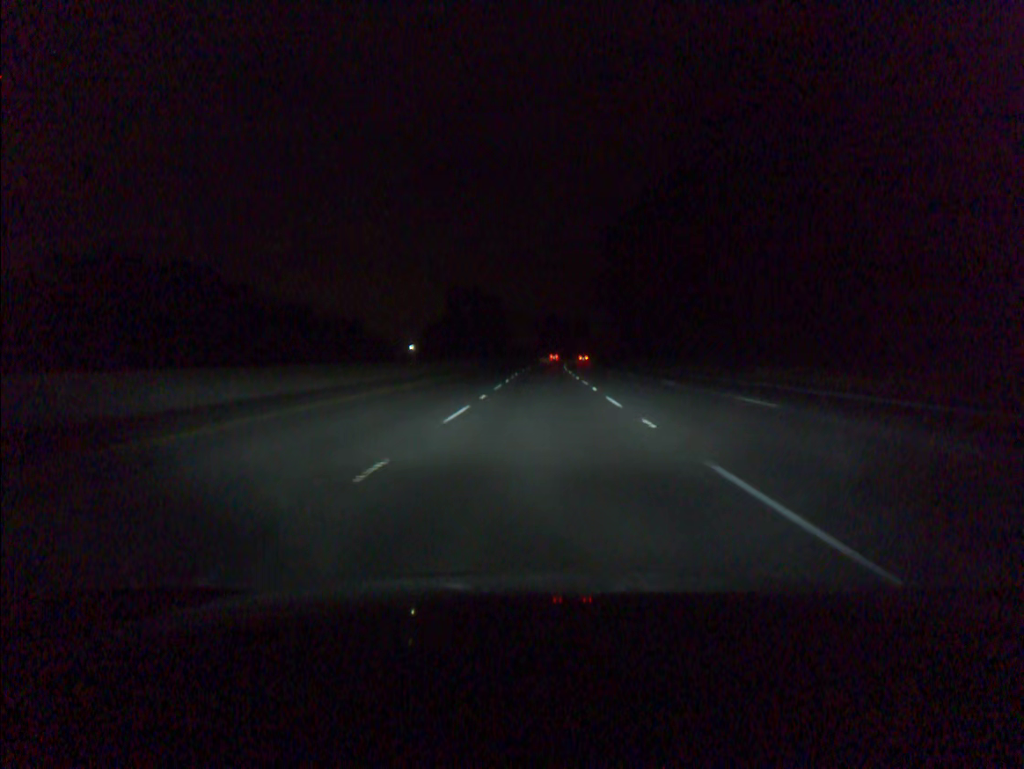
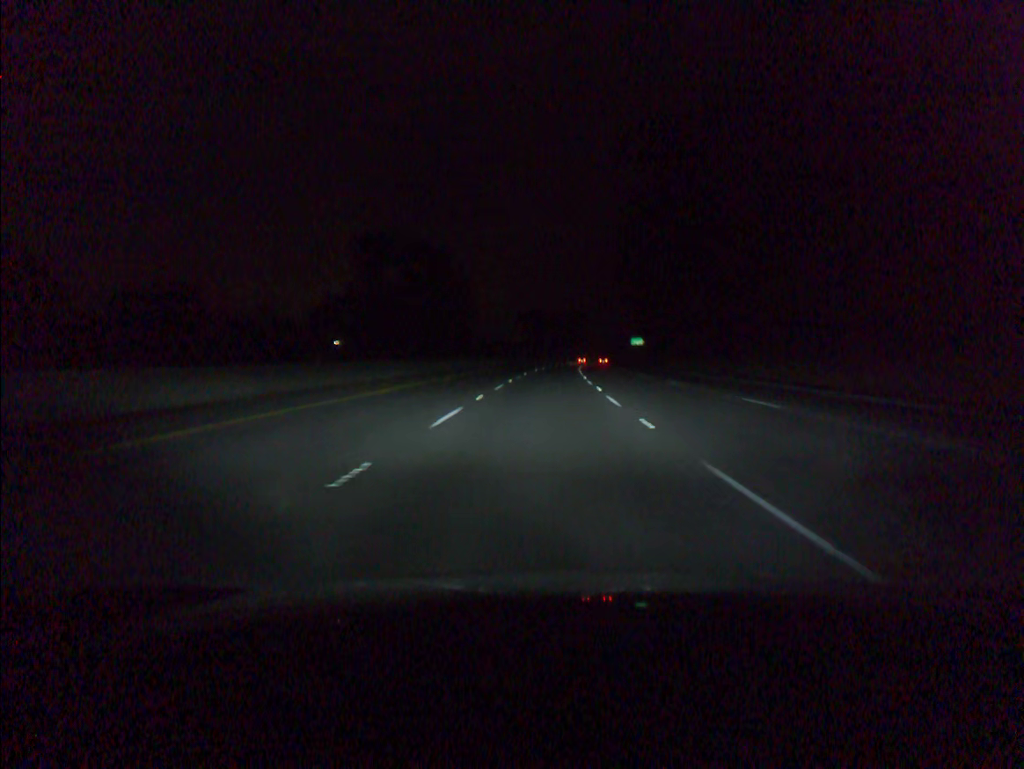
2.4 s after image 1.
(+0.5, +73.2) m; +1°
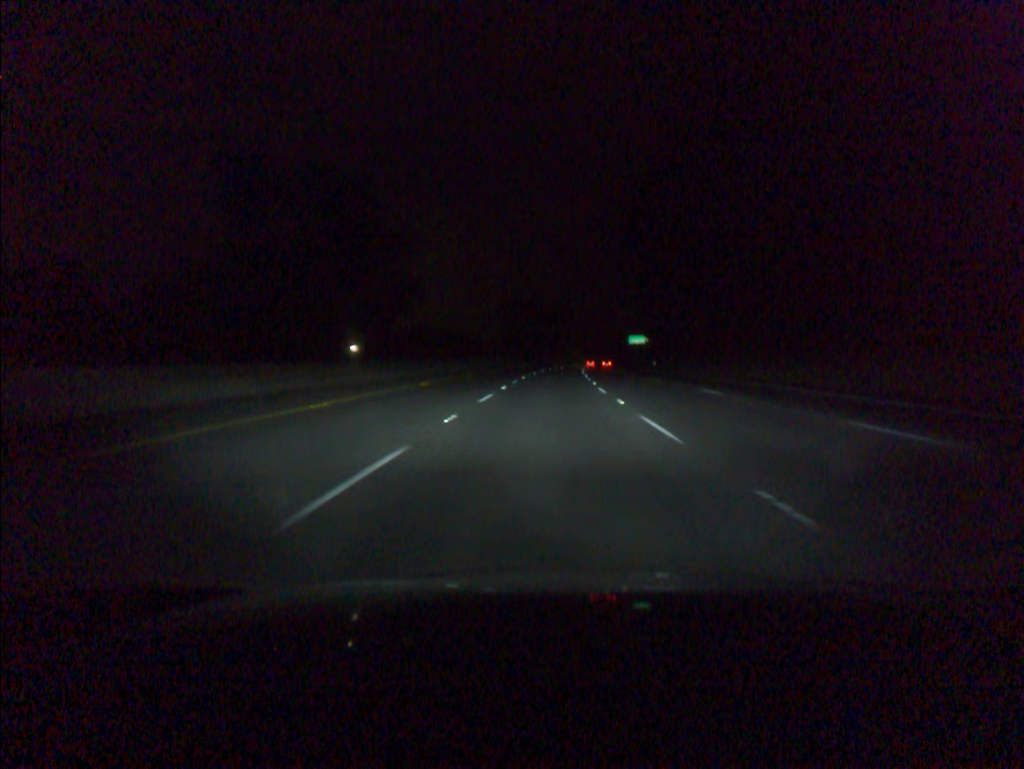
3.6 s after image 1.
(+0.3, +36.6) m; +1°
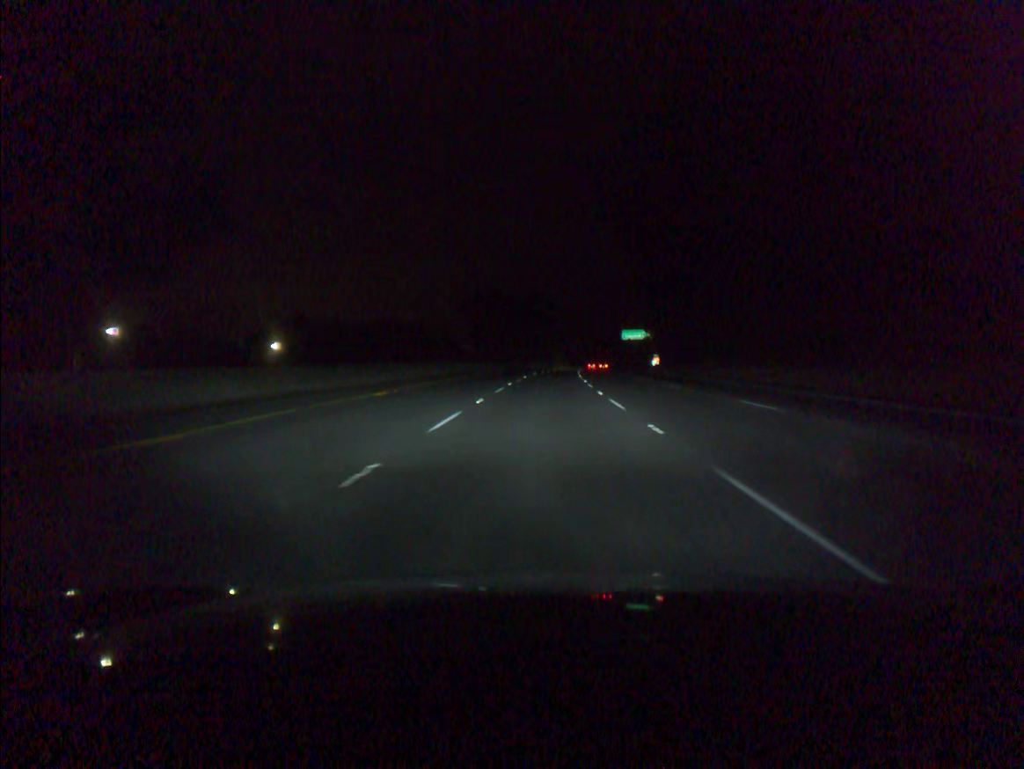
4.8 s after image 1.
(+0.6, +36.6) m; +2°
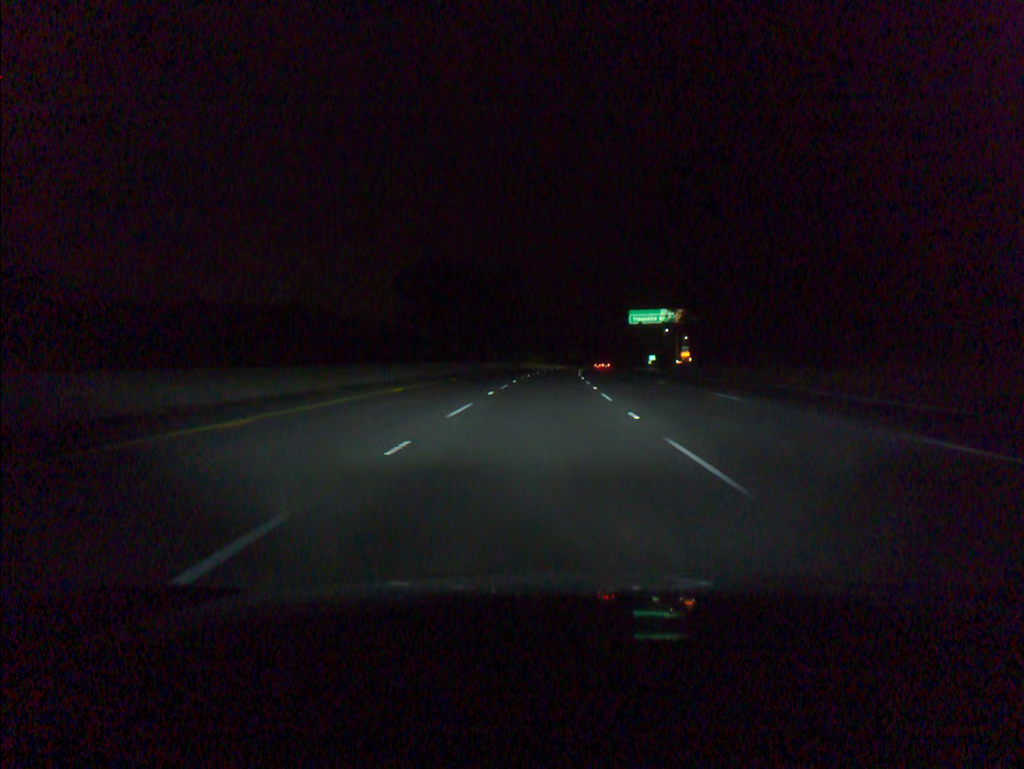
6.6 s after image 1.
(+0.9, +55.0) m; +2°
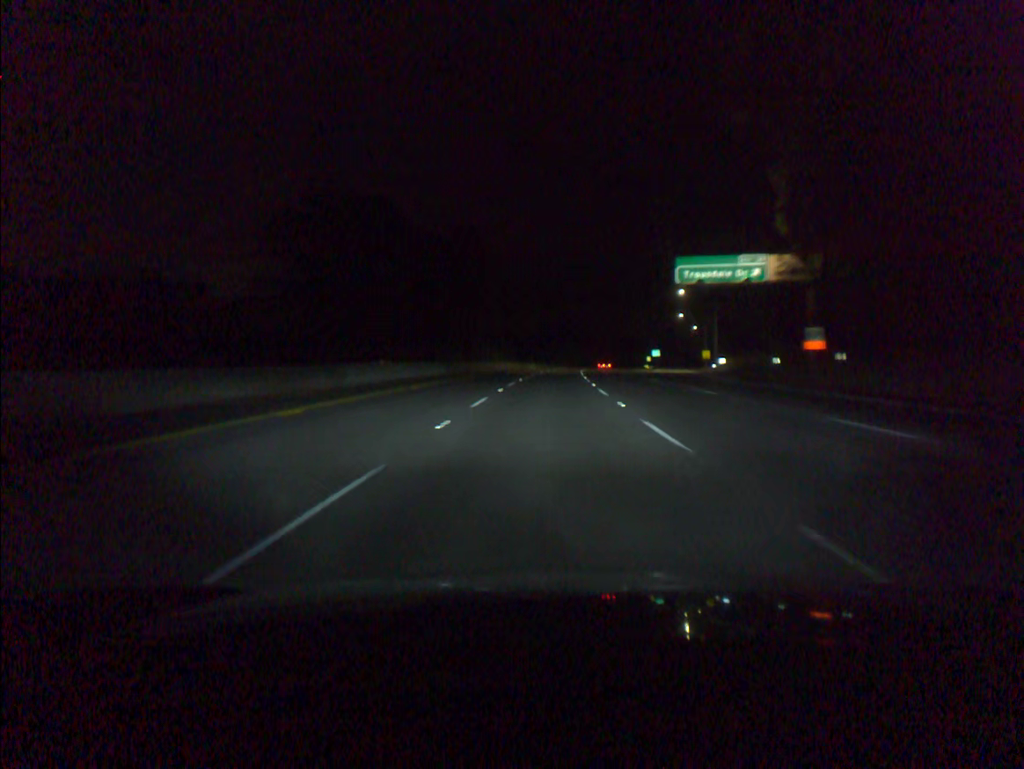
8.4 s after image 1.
(+0.9, +55.2) m; +2°
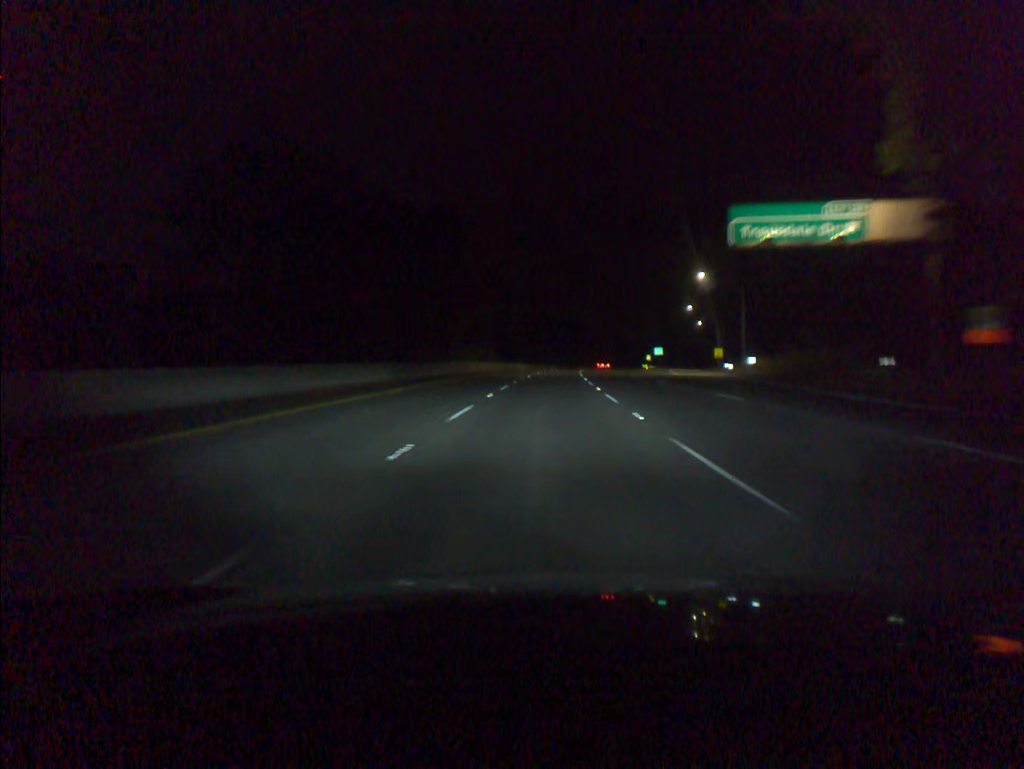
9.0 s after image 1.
(+0.1, +18.5) m; +1°
